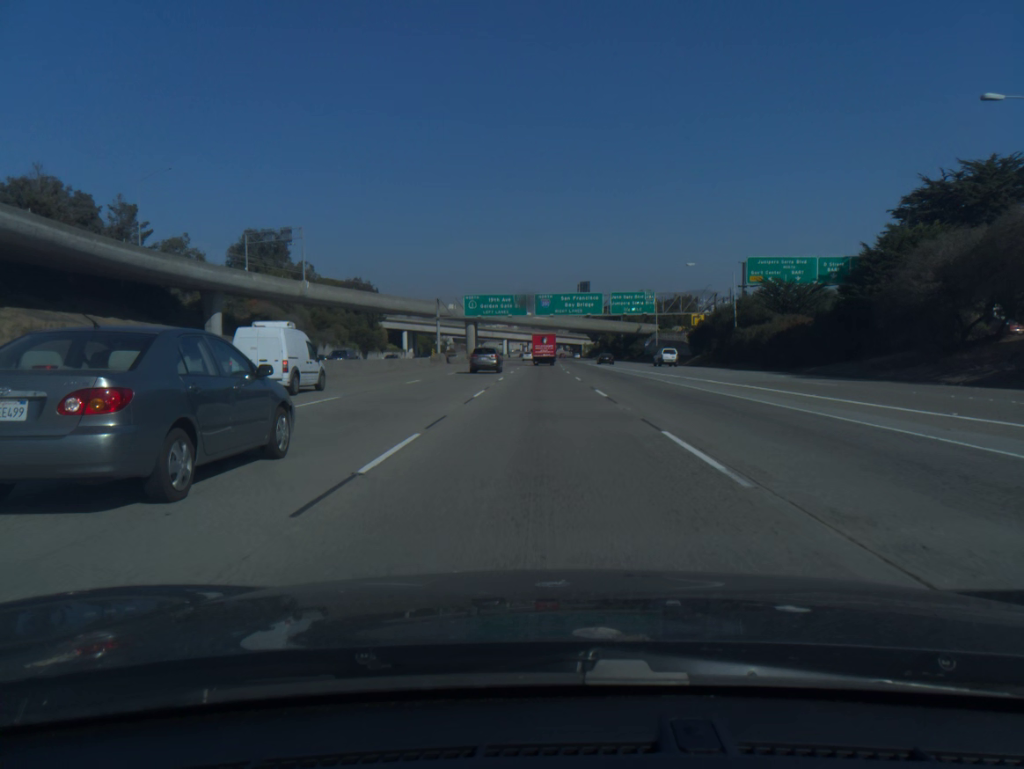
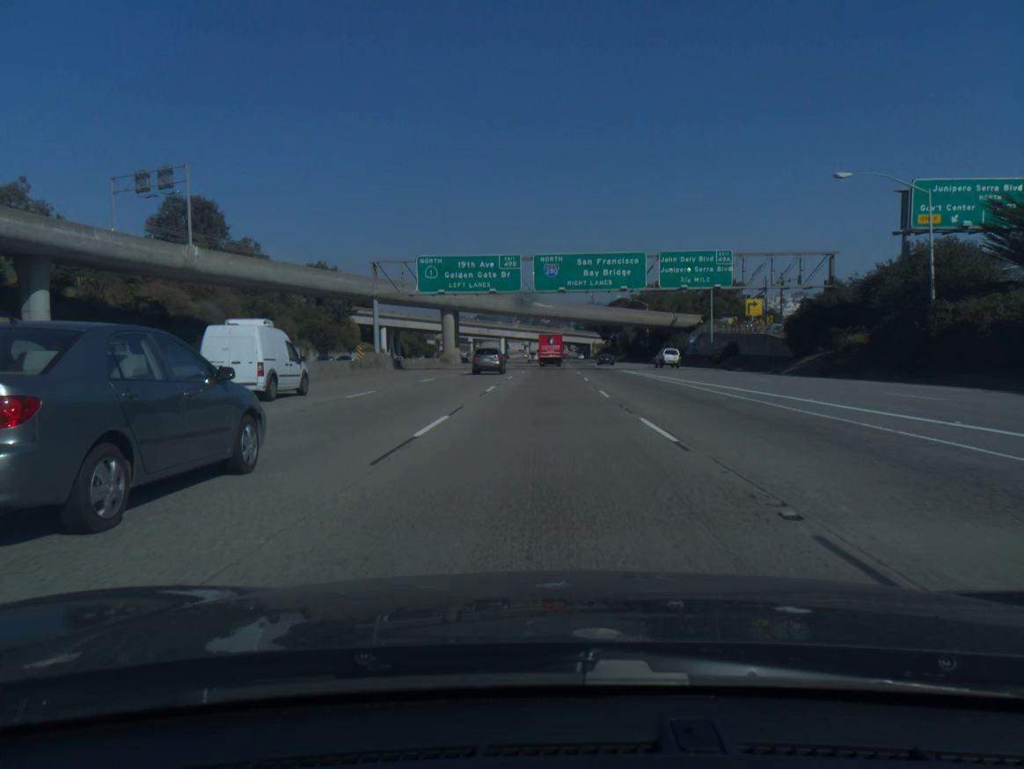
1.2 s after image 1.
(0.0, +38.9) m; 0°
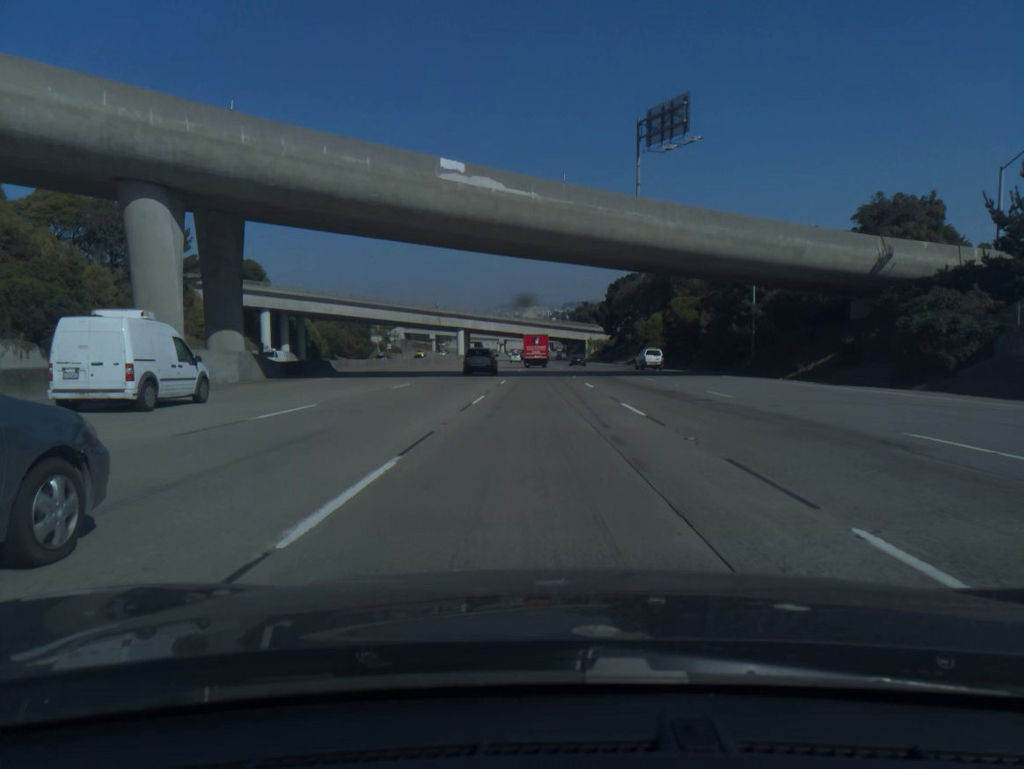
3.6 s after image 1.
(+0.7, +78.0) m; +1°
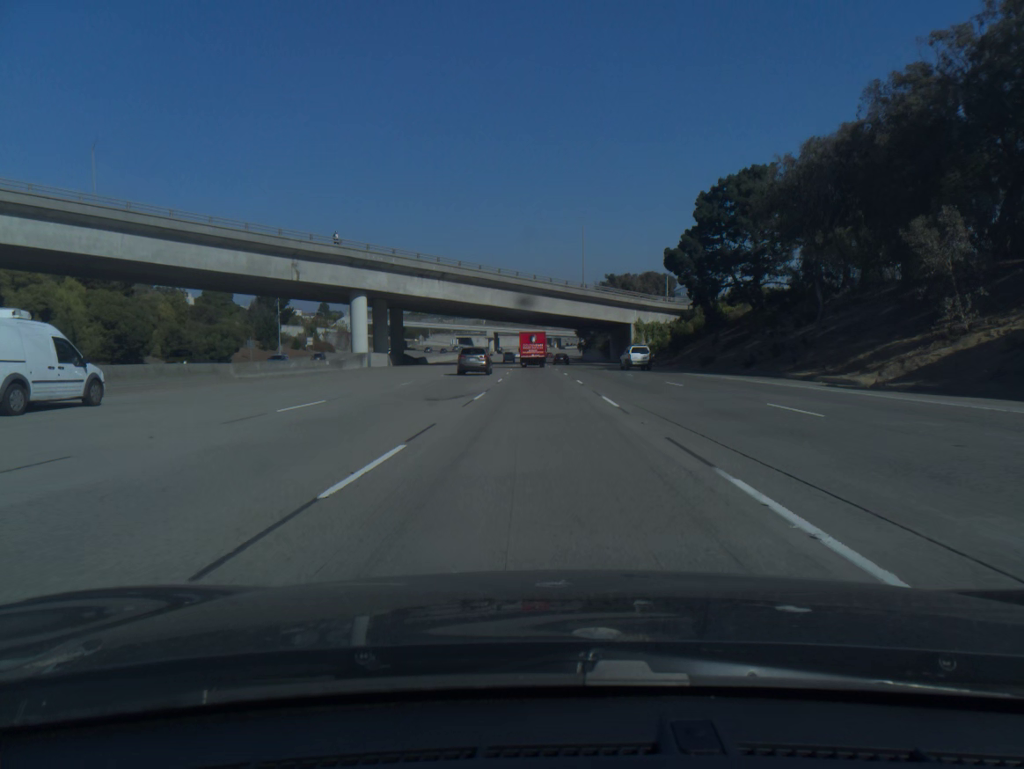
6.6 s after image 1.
(0.0, +97.8) m; 0°
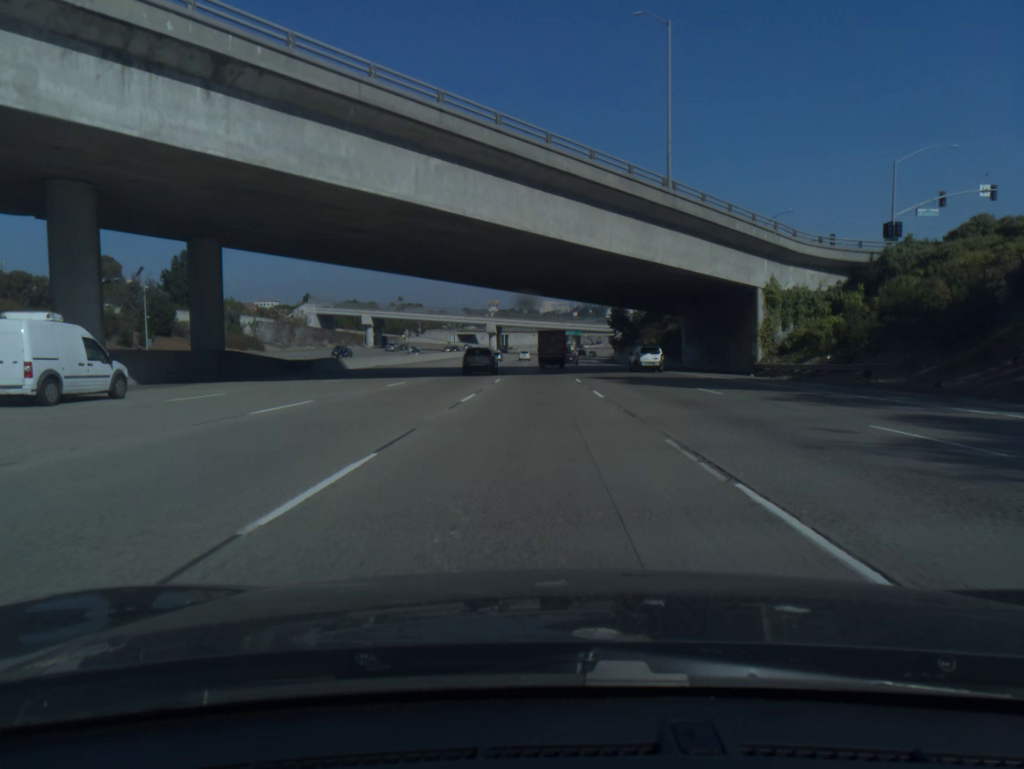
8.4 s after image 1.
(-0.5, +58.4) m; -1°
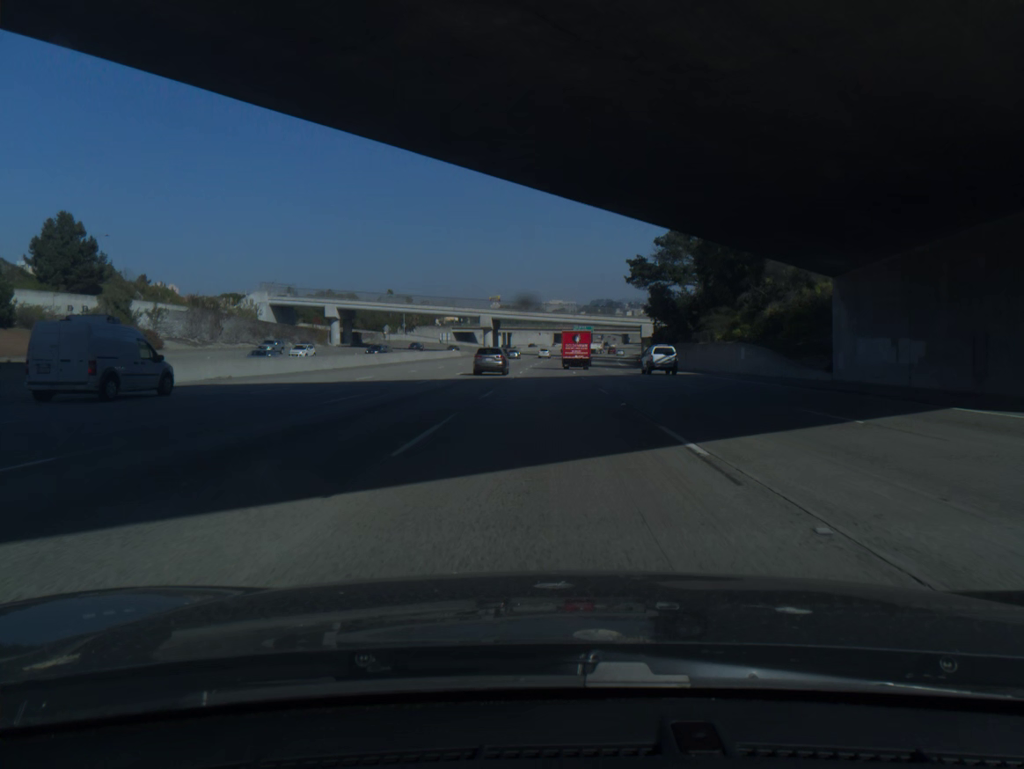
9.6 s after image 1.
(-0.2, +38.7) m; -1°
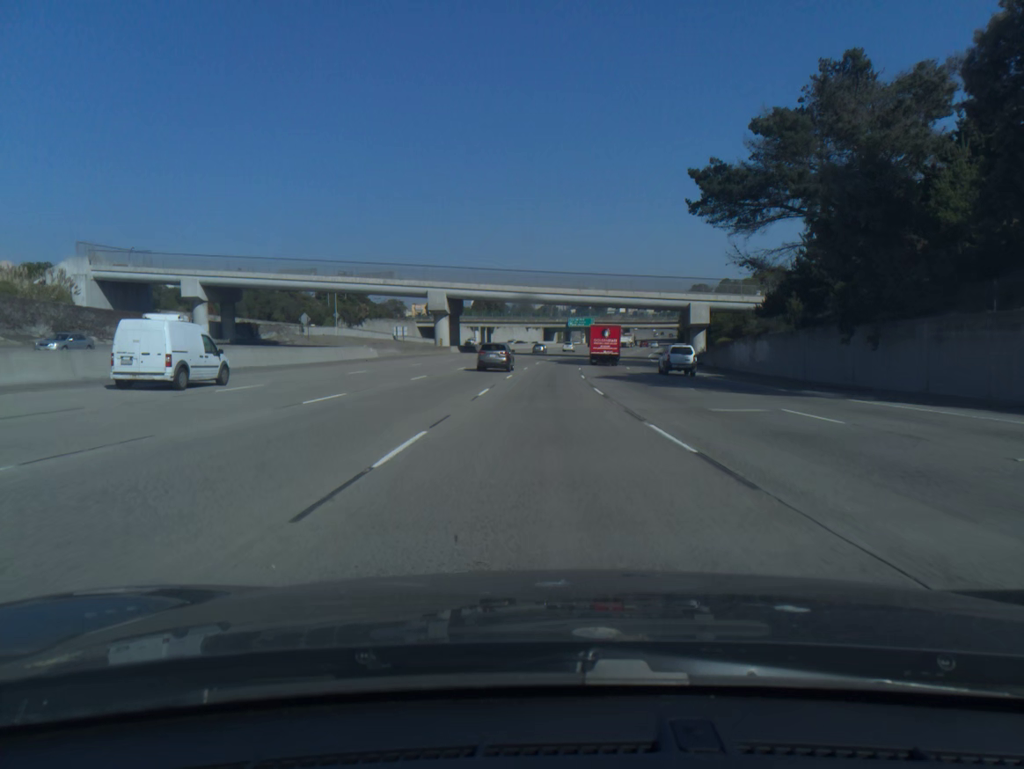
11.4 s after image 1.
(+0.3, +58.1) m; +1°
